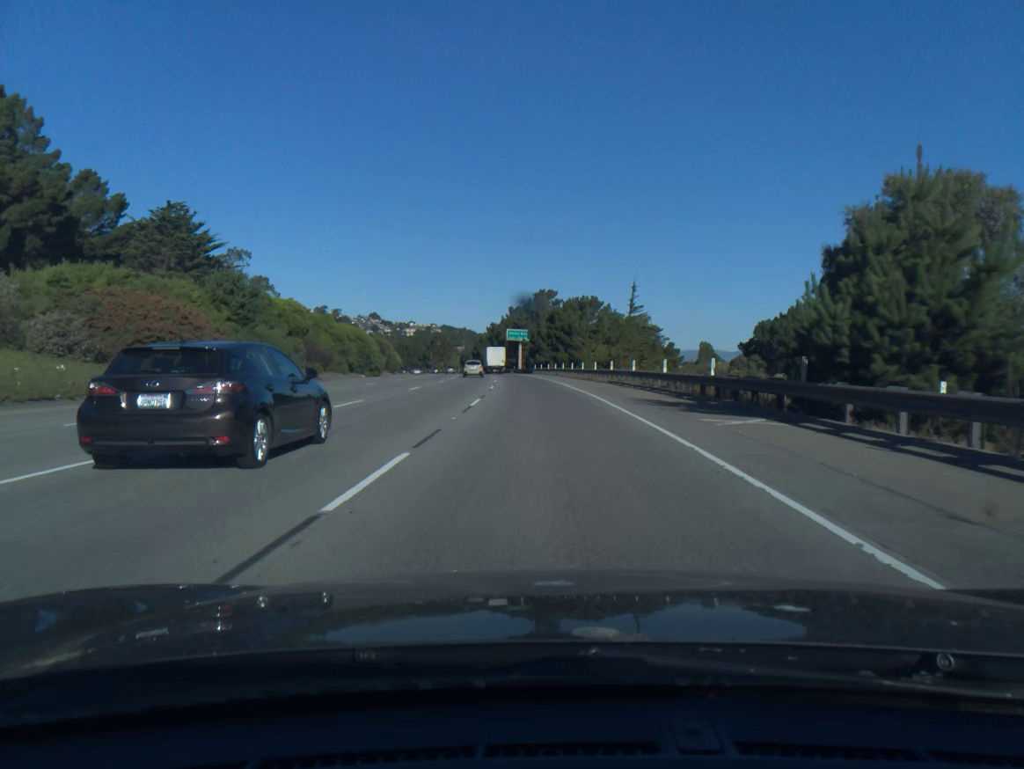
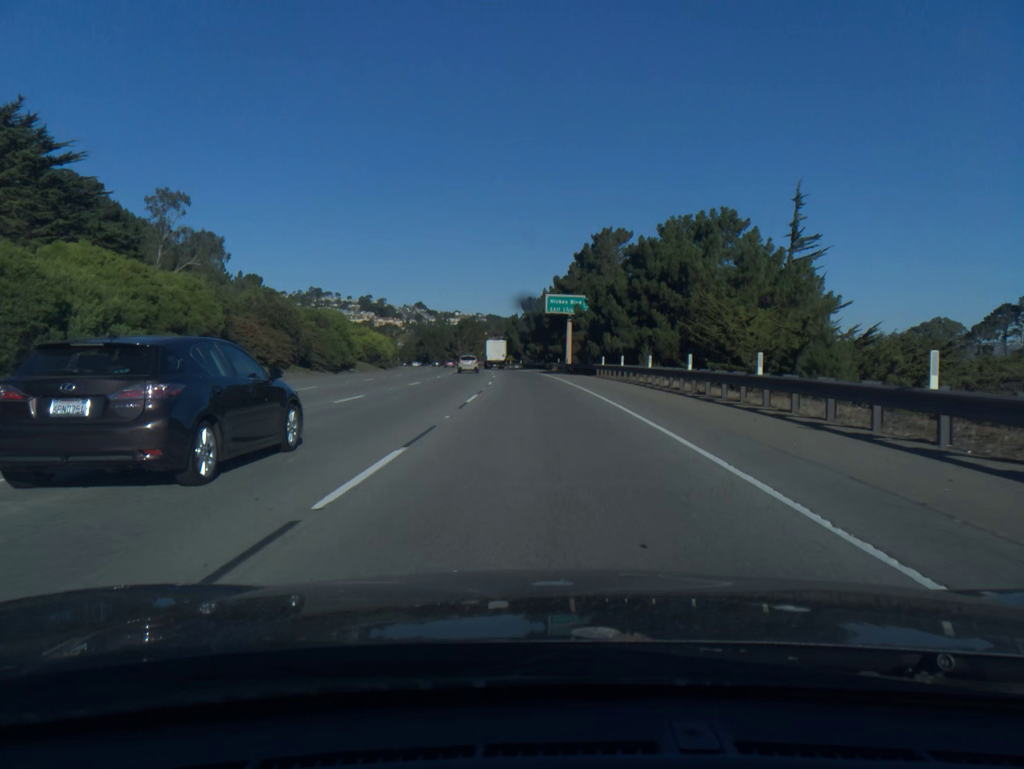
(-1.5, +58.4) m; -3°
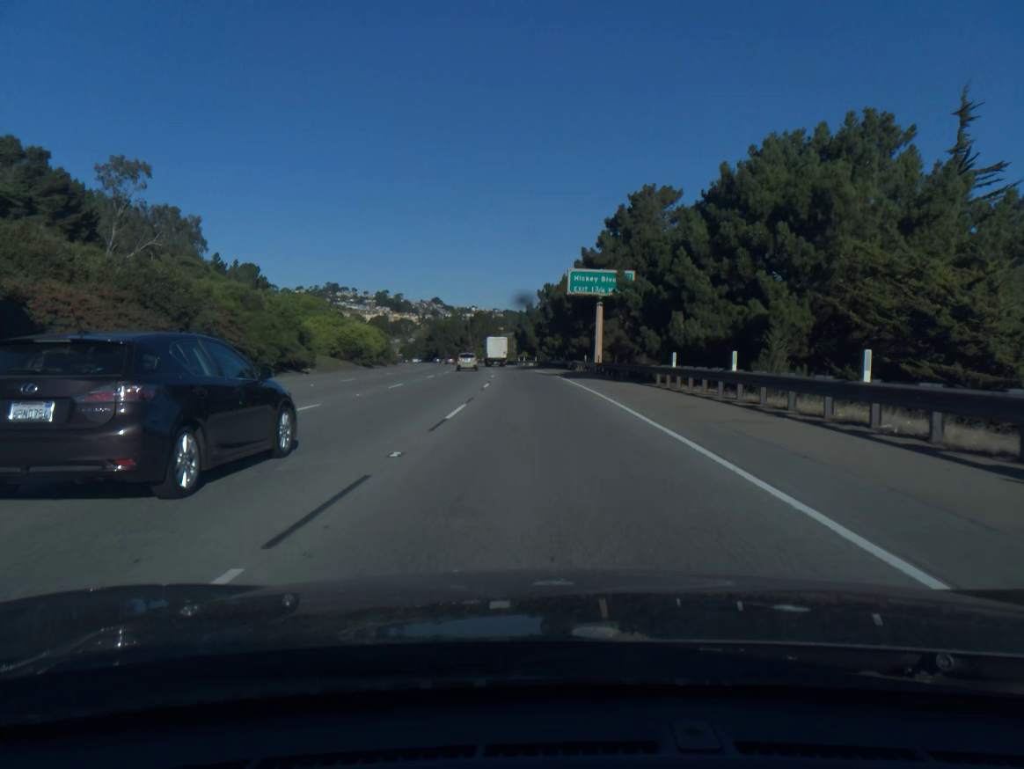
(-0.2, +20.6) m; -1°
